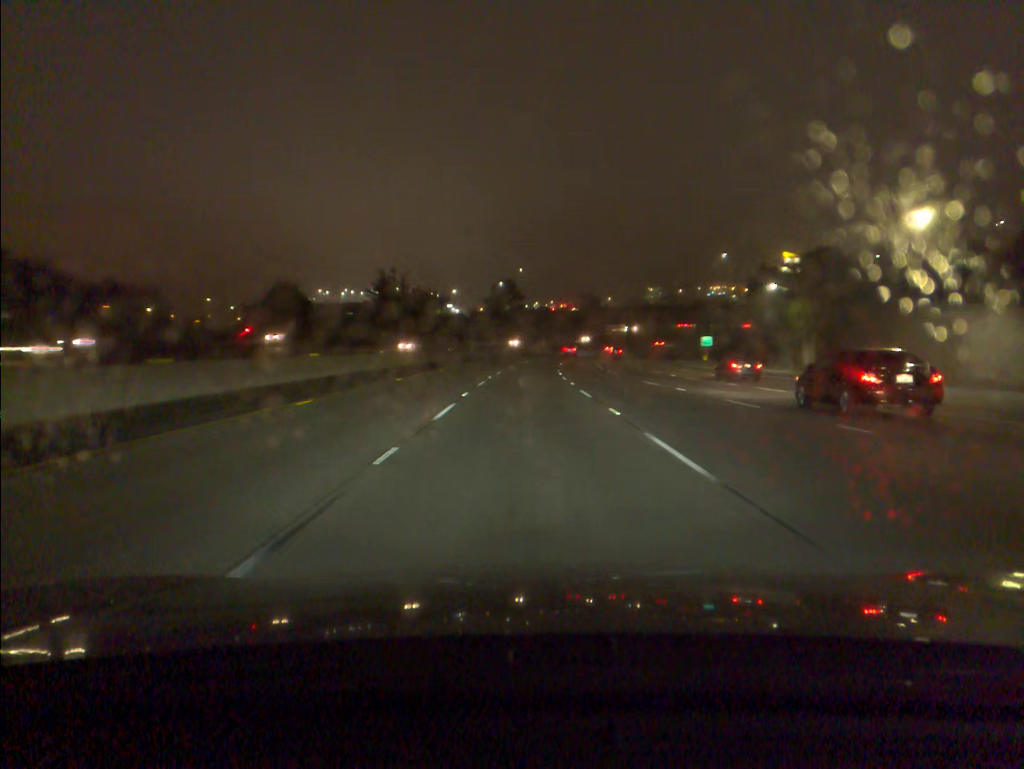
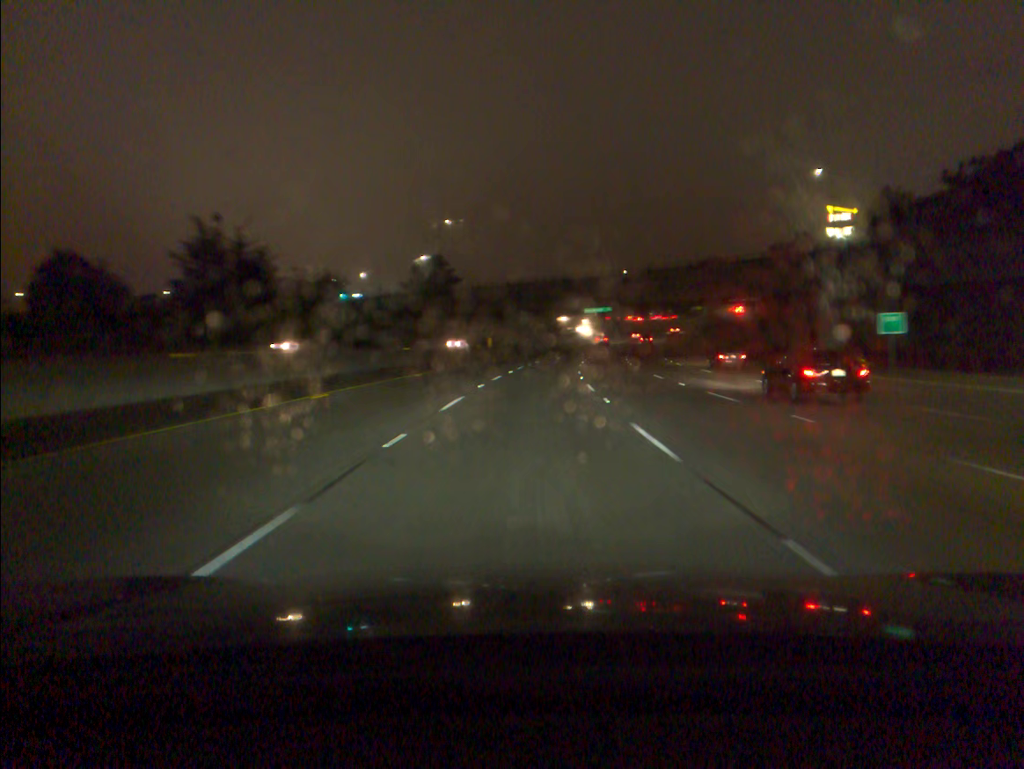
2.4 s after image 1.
(+1.3, +71.6) m; +4°
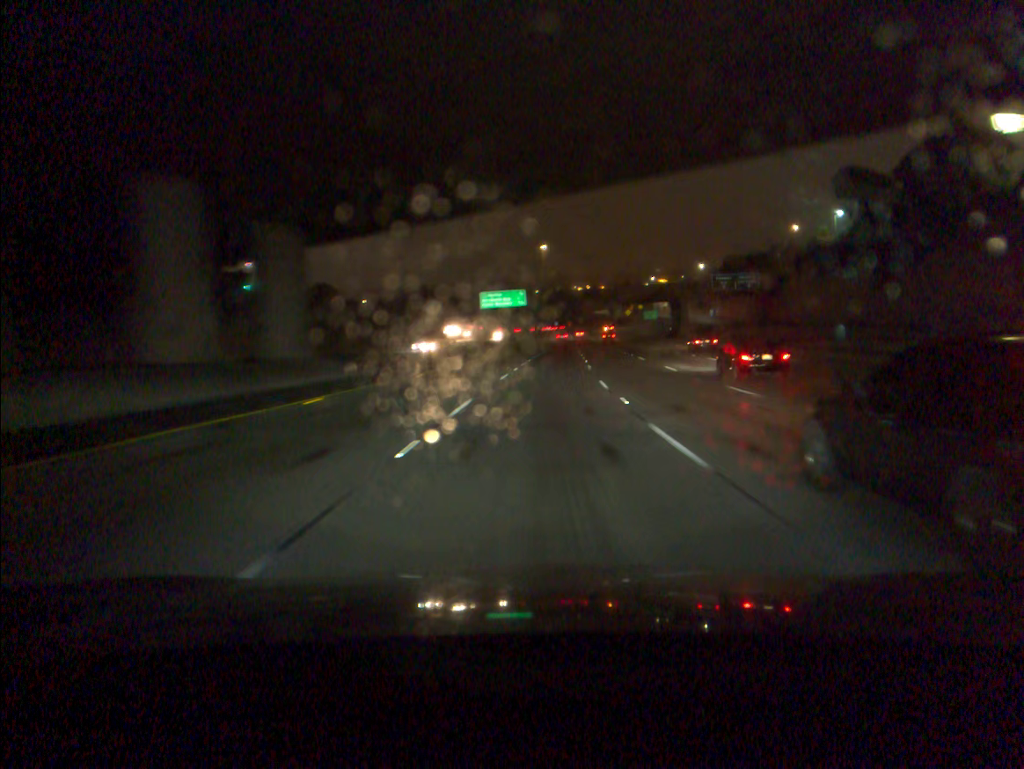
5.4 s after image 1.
(+5.9, +88.7) m; +8°
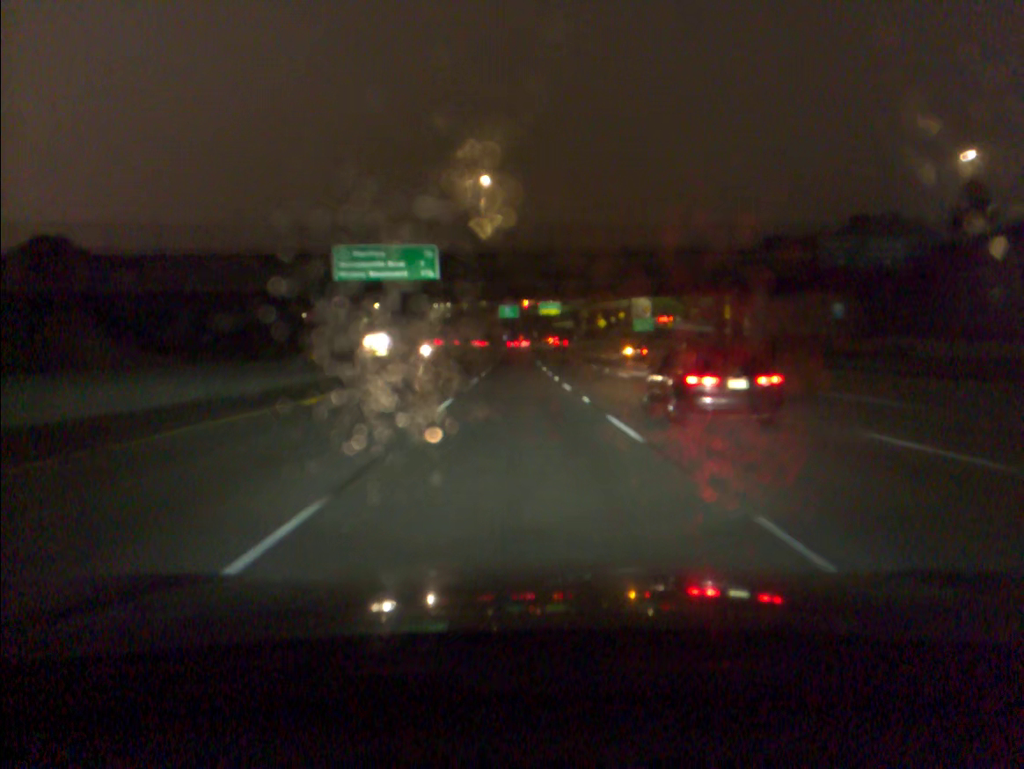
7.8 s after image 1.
(+3.3, +70.3) m; +4°
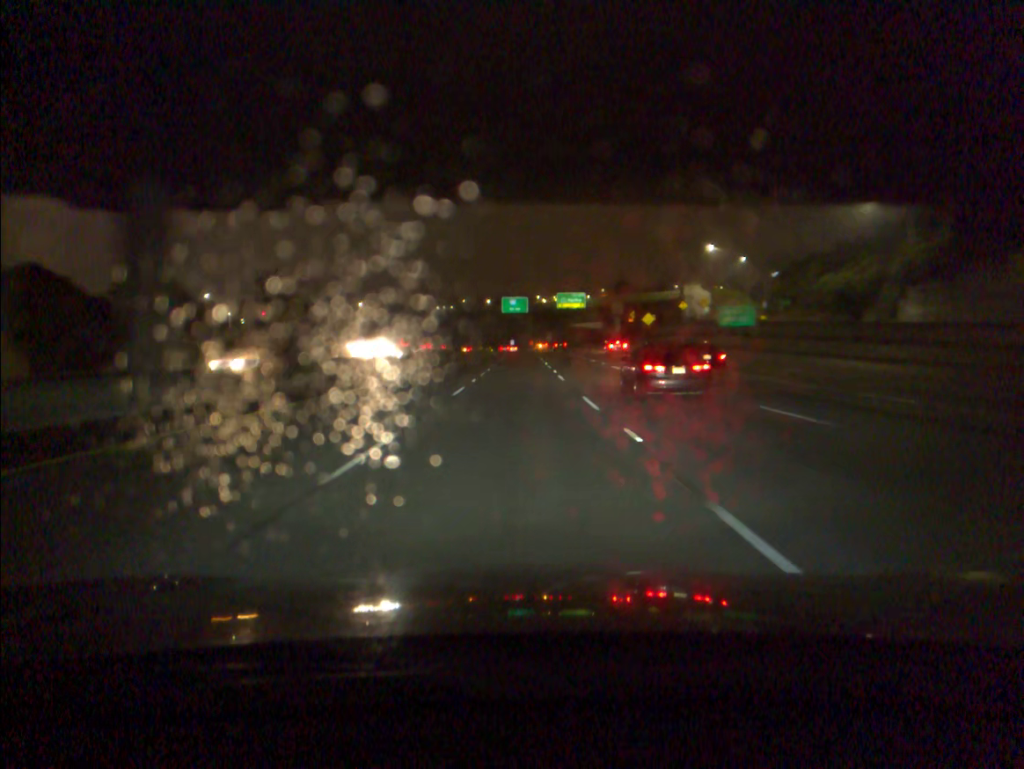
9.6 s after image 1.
(-0.2, +53.0) m; -1°
